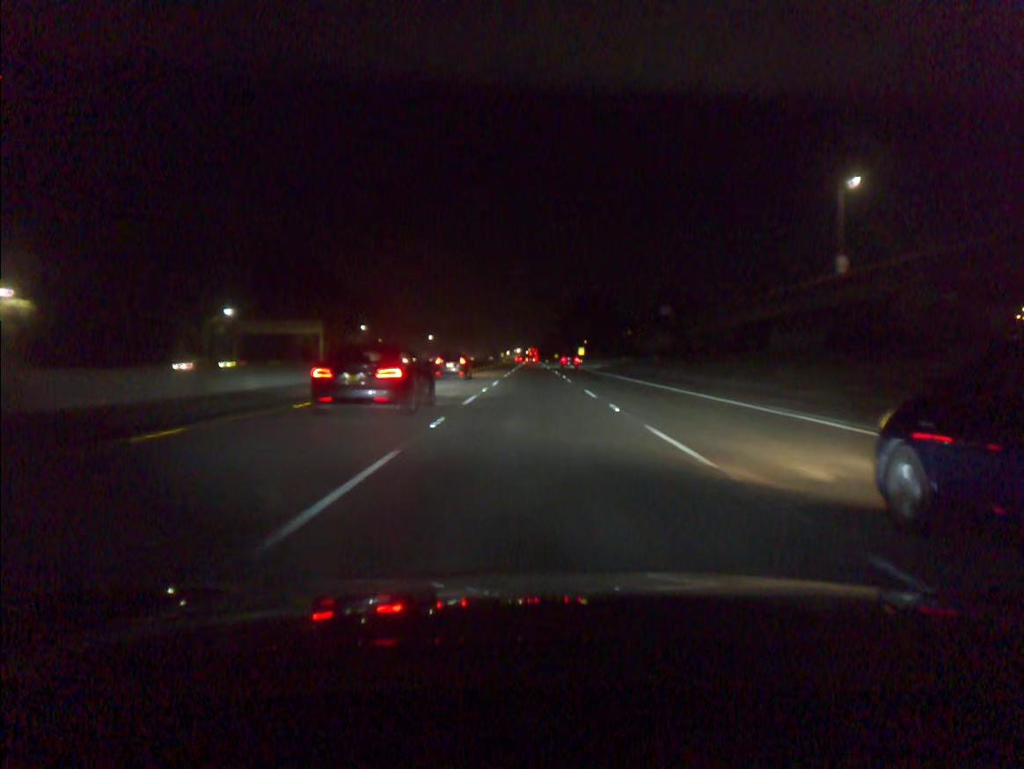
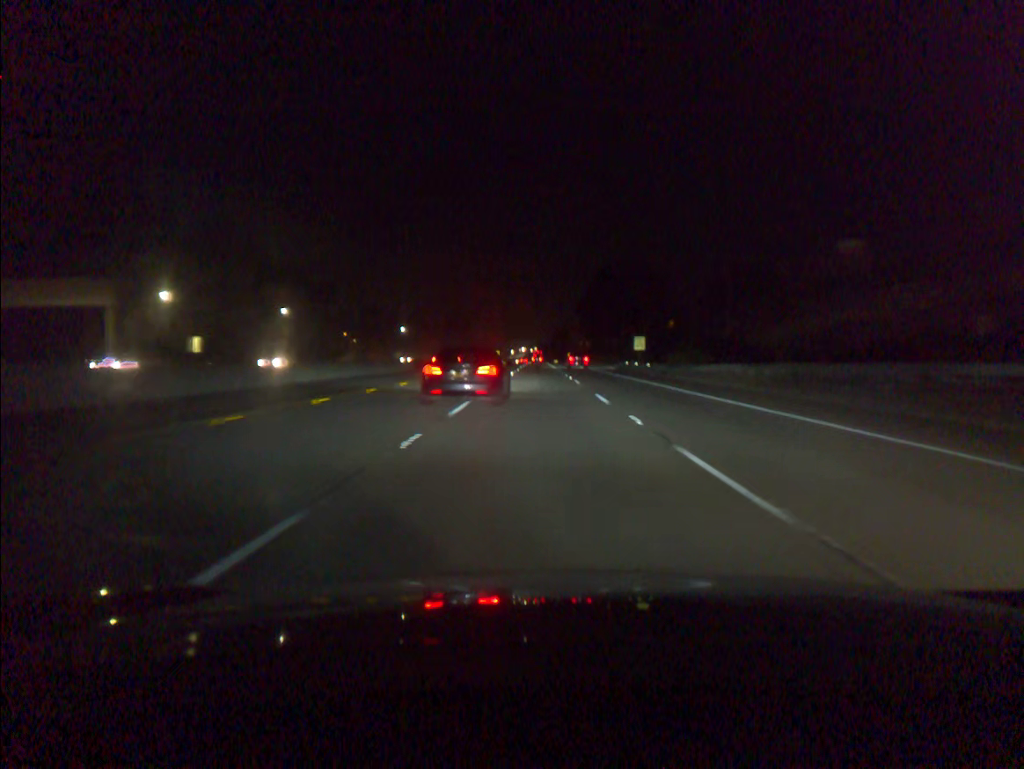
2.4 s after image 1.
(-0.1, +75.8) m; 0°
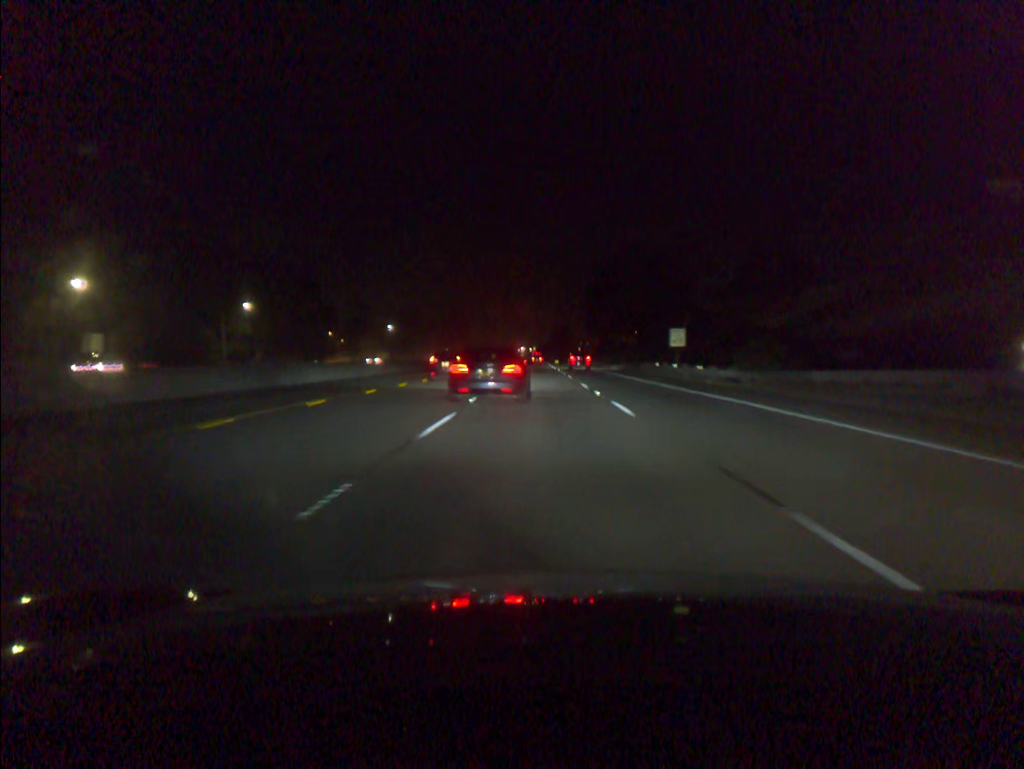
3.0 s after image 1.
(0.0, +19.0) m; 0°
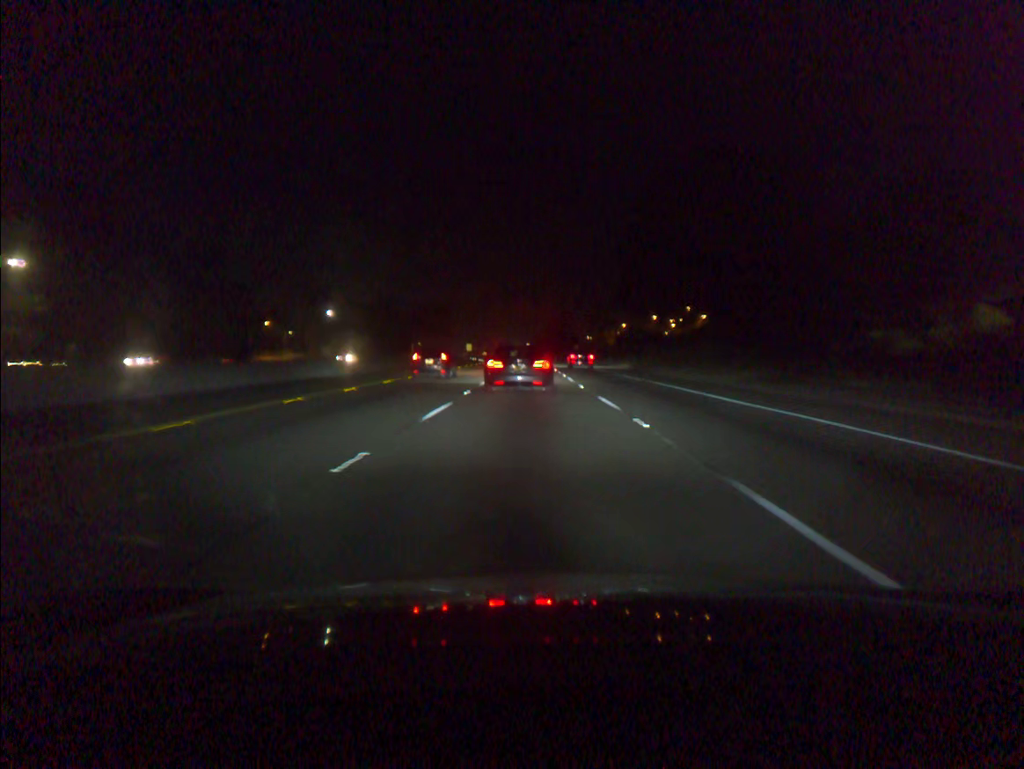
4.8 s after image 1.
(+0.3, +56.7) m; 0°
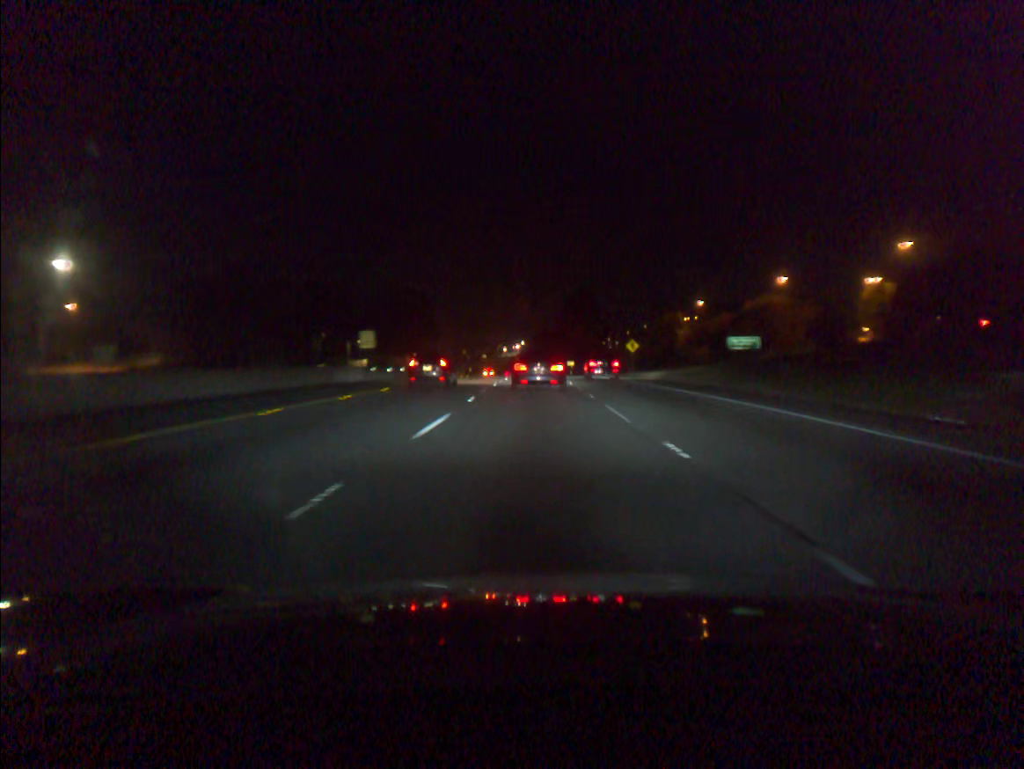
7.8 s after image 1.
(-0.4, +90.8) m; 0°
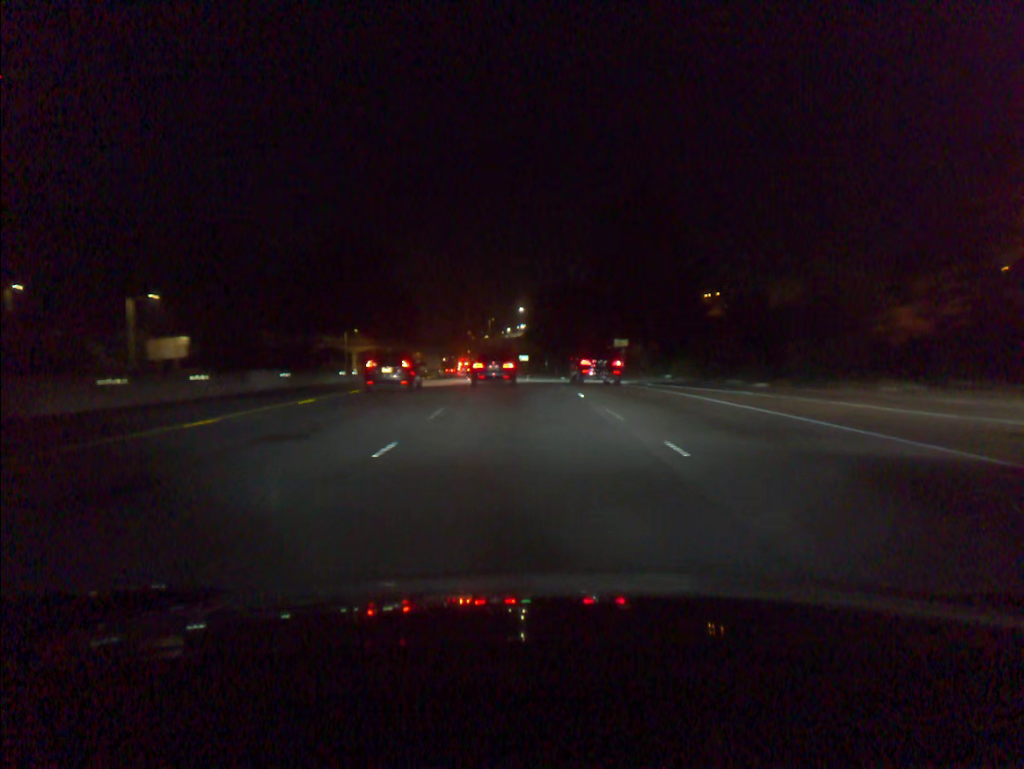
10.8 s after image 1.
(-0.2, +87.1) m; 0°
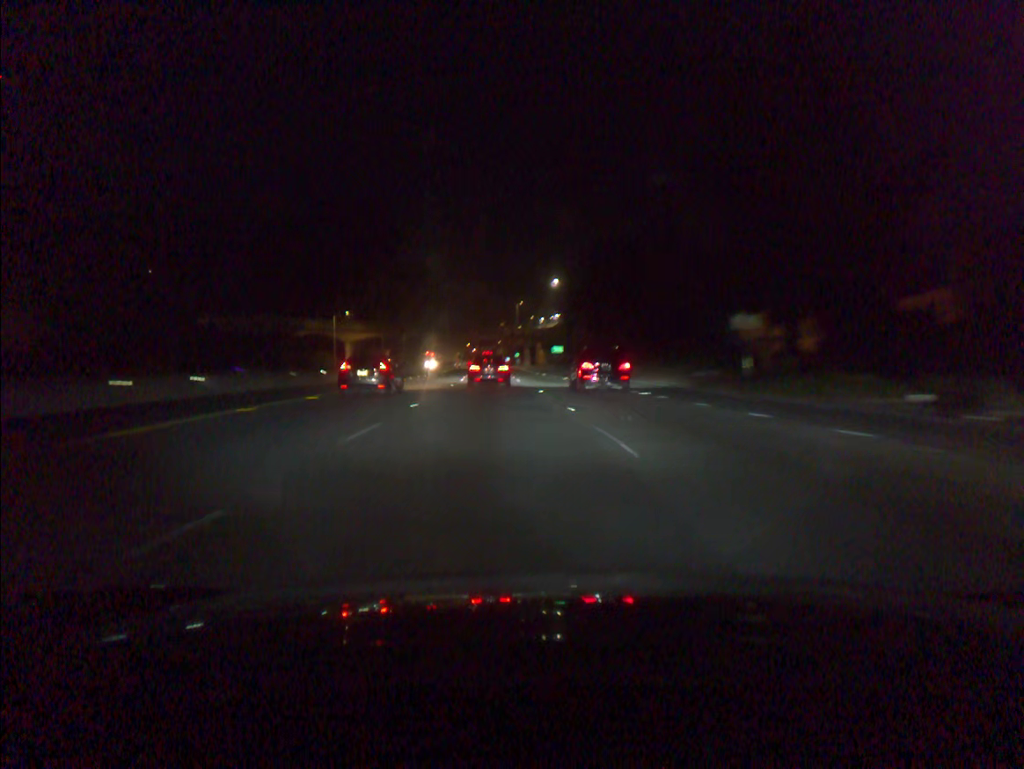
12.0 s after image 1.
(-0.5, +34.2) m; -2°
